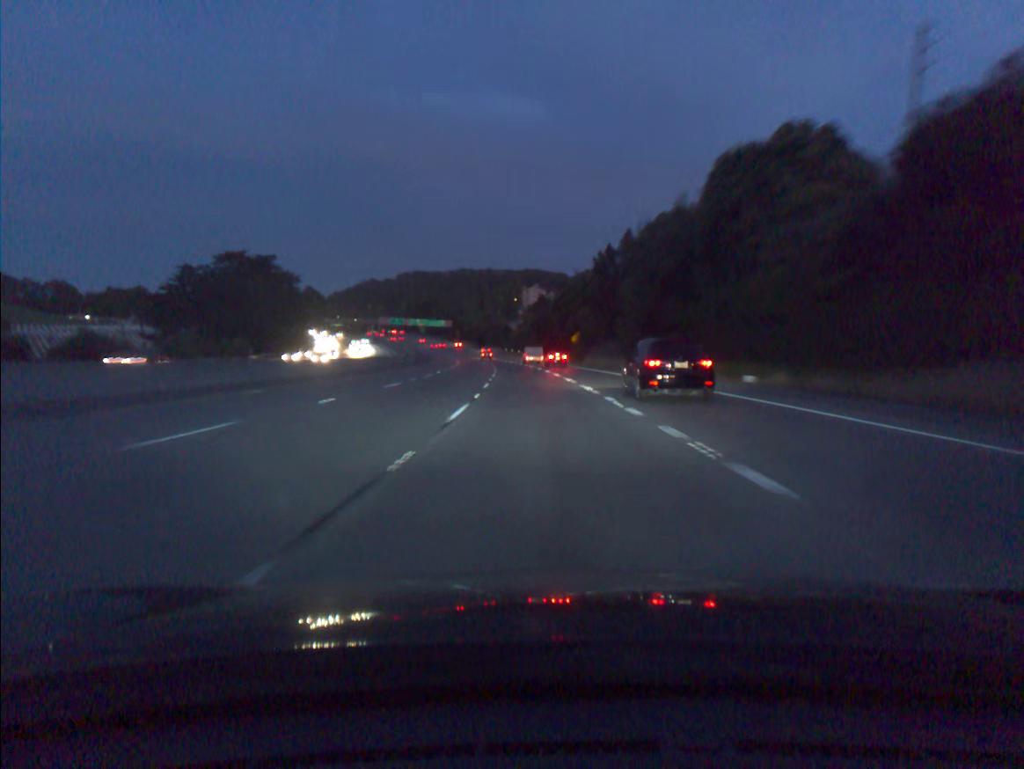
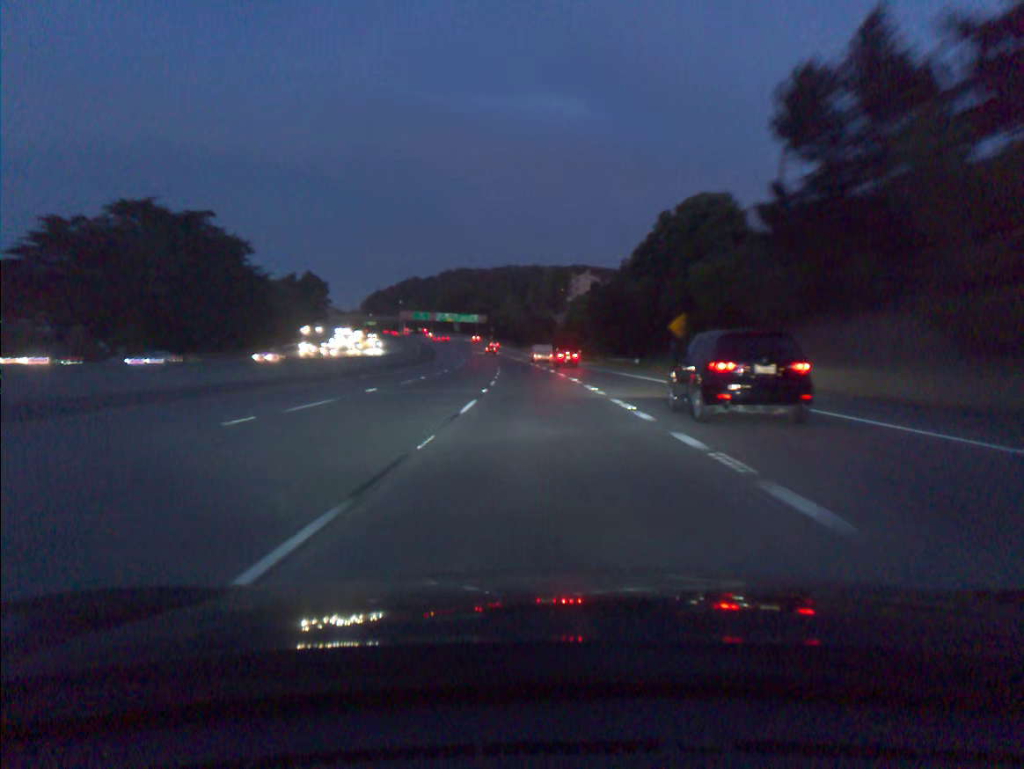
(-1.6, +55.0) m; -3°
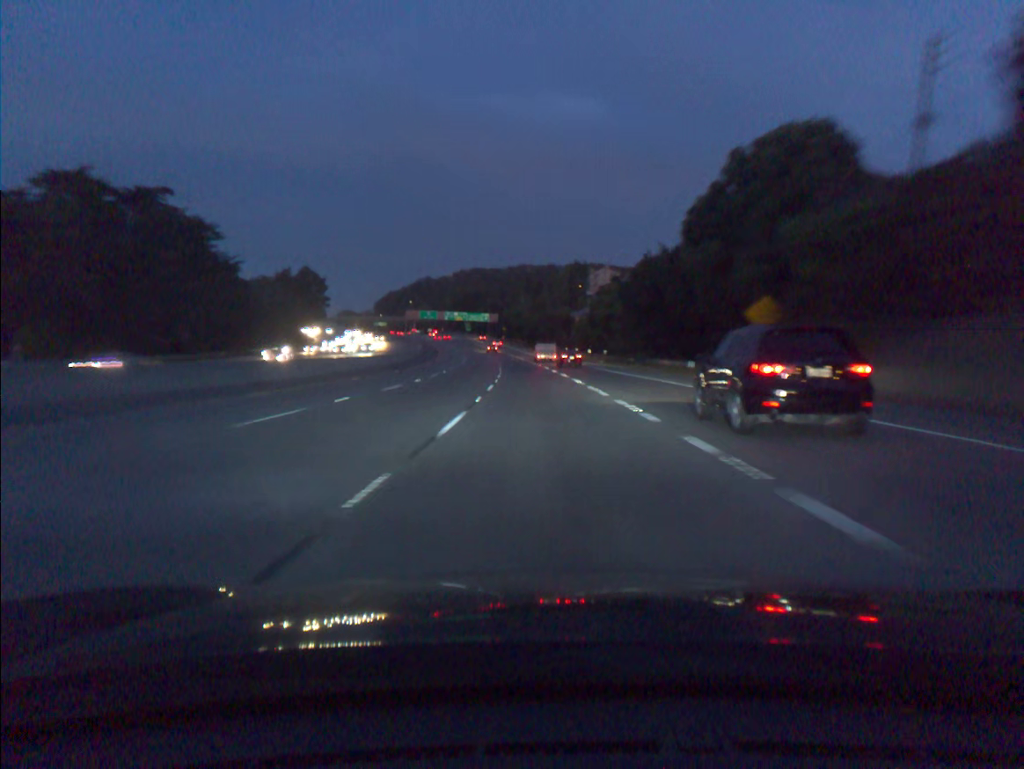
(-0.2, +18.4) m; -1°
